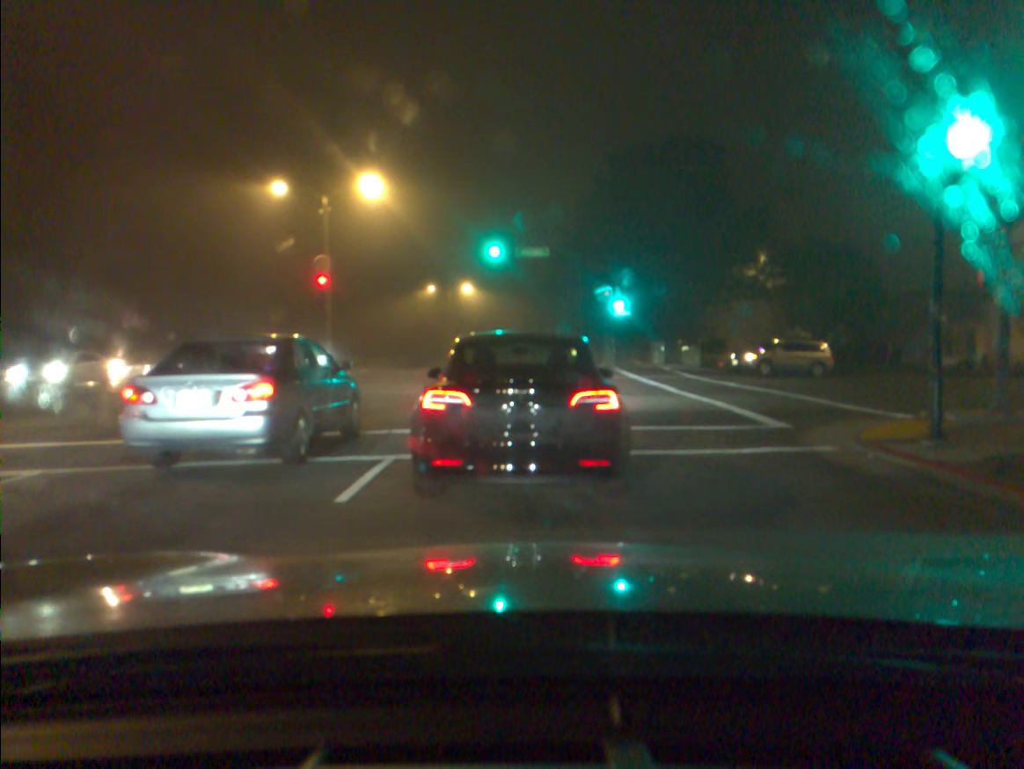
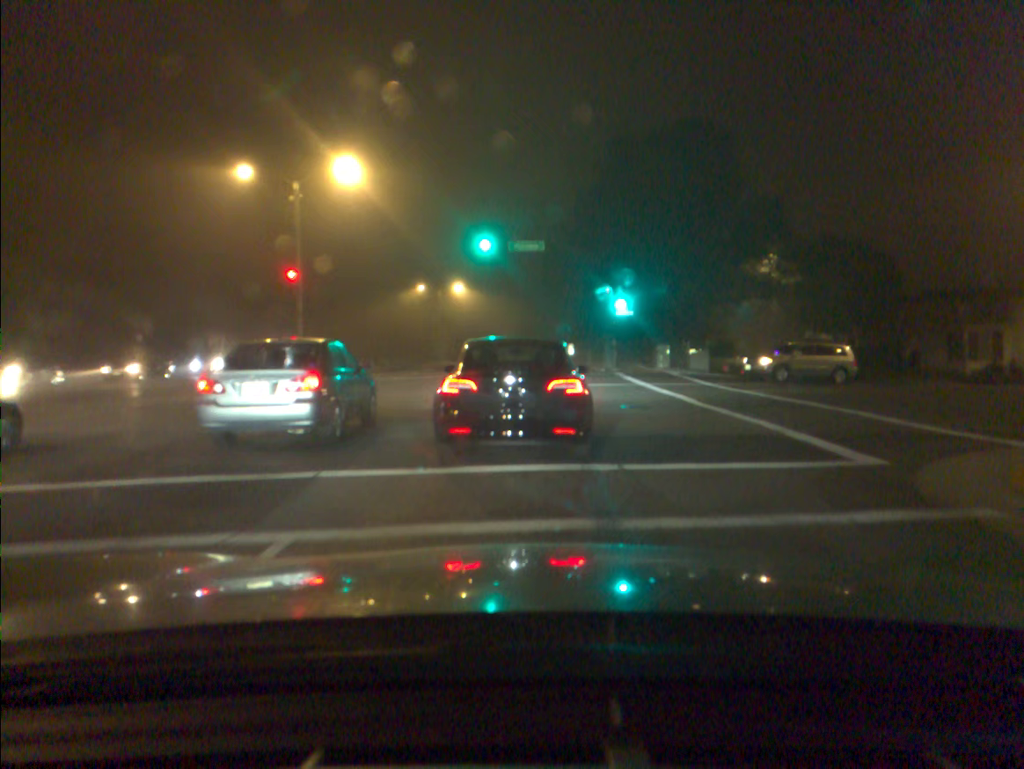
(0.0, +3.6) m; +1°
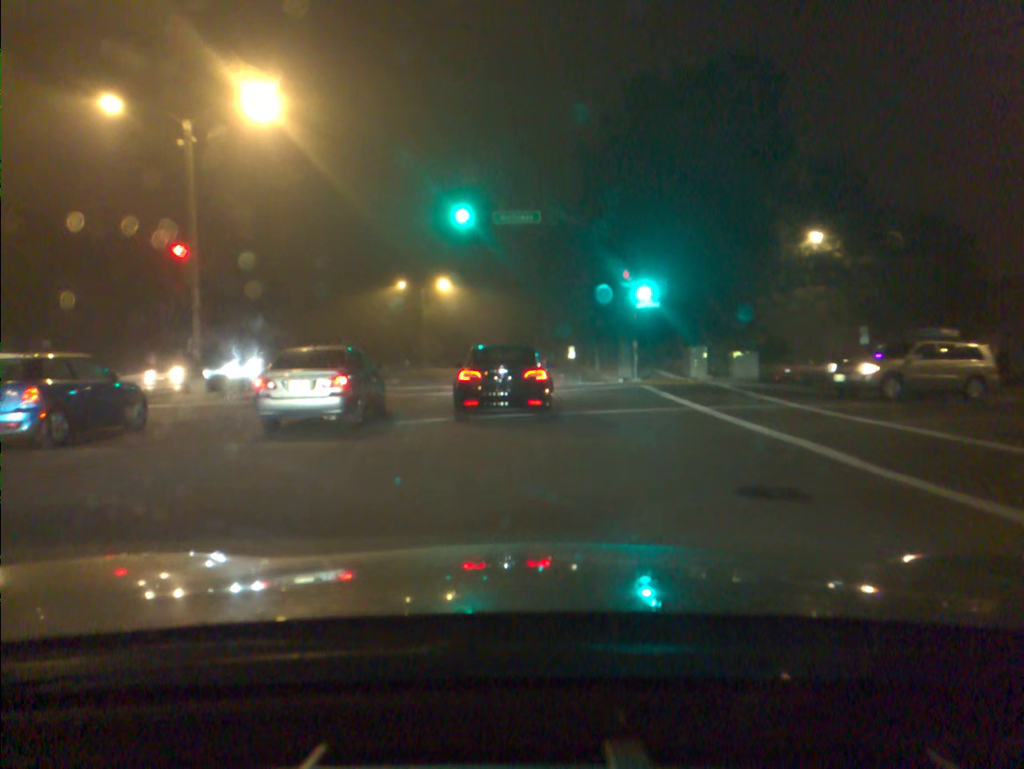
(0.0, +9.9) m; -1°
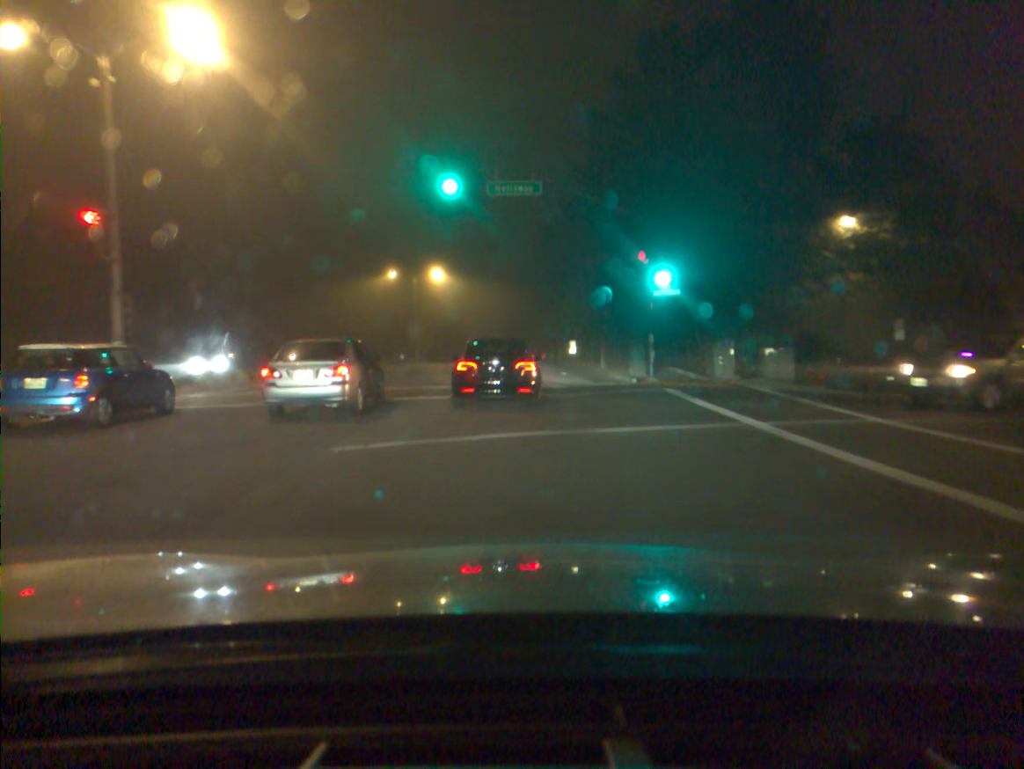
(0.0, +4.4) m; 0°
